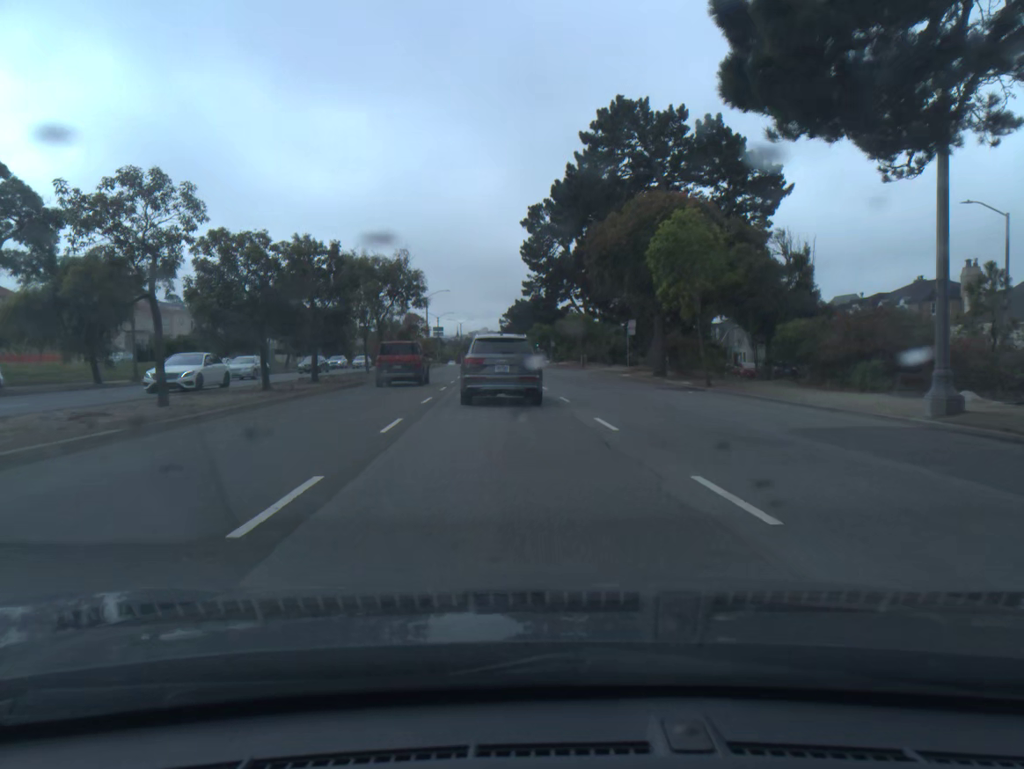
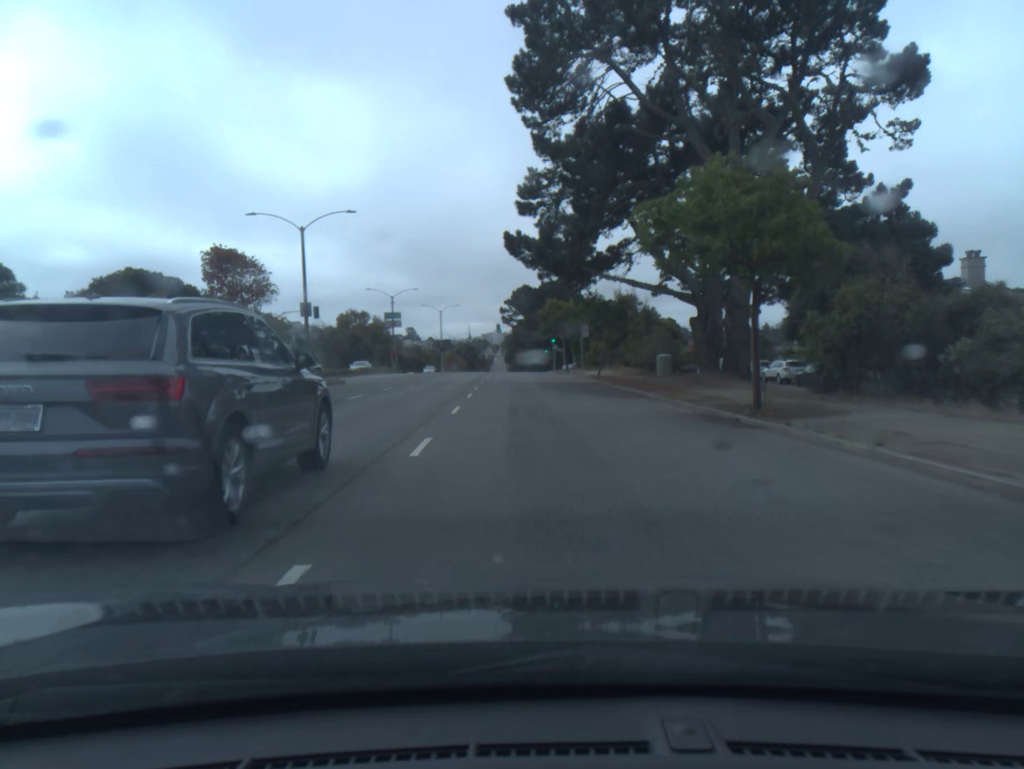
(+0.1, +53.6) m; -1°
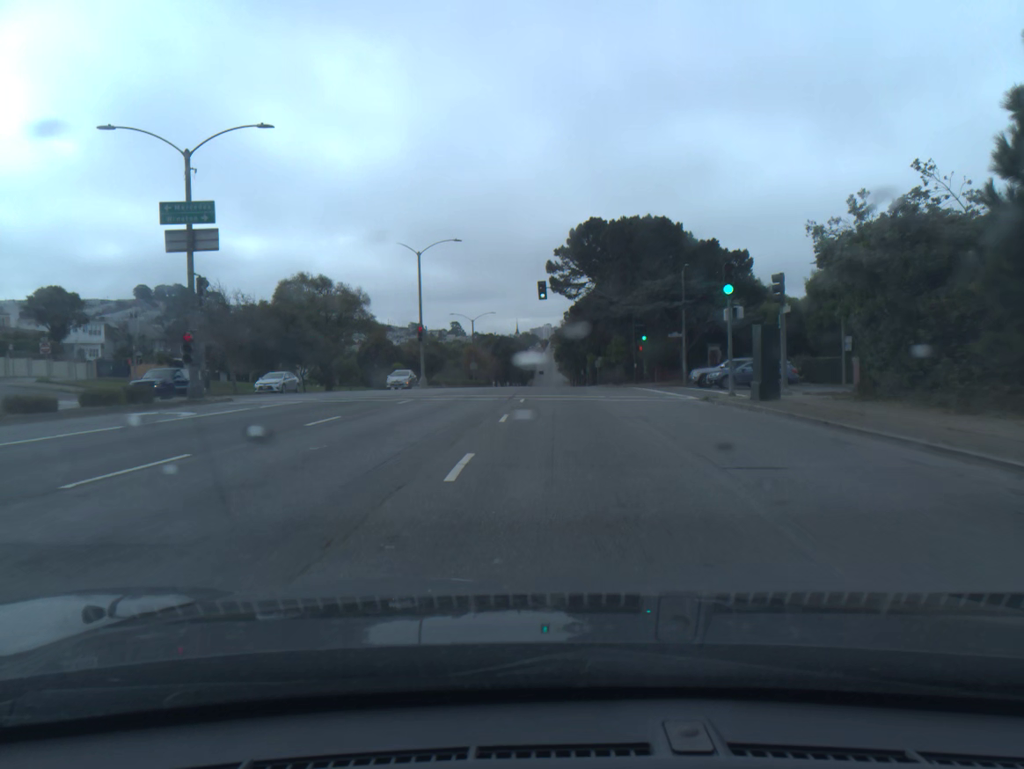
(-2.4, +60.6) m; -4°
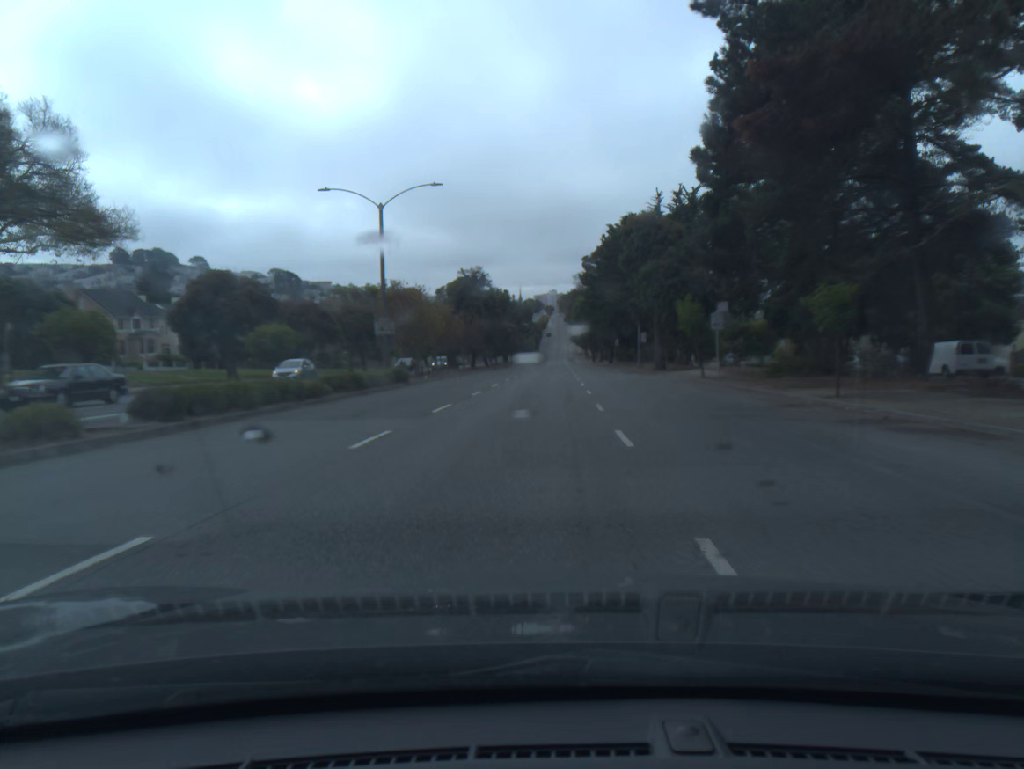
(-0.5, +61.0) m; 0°
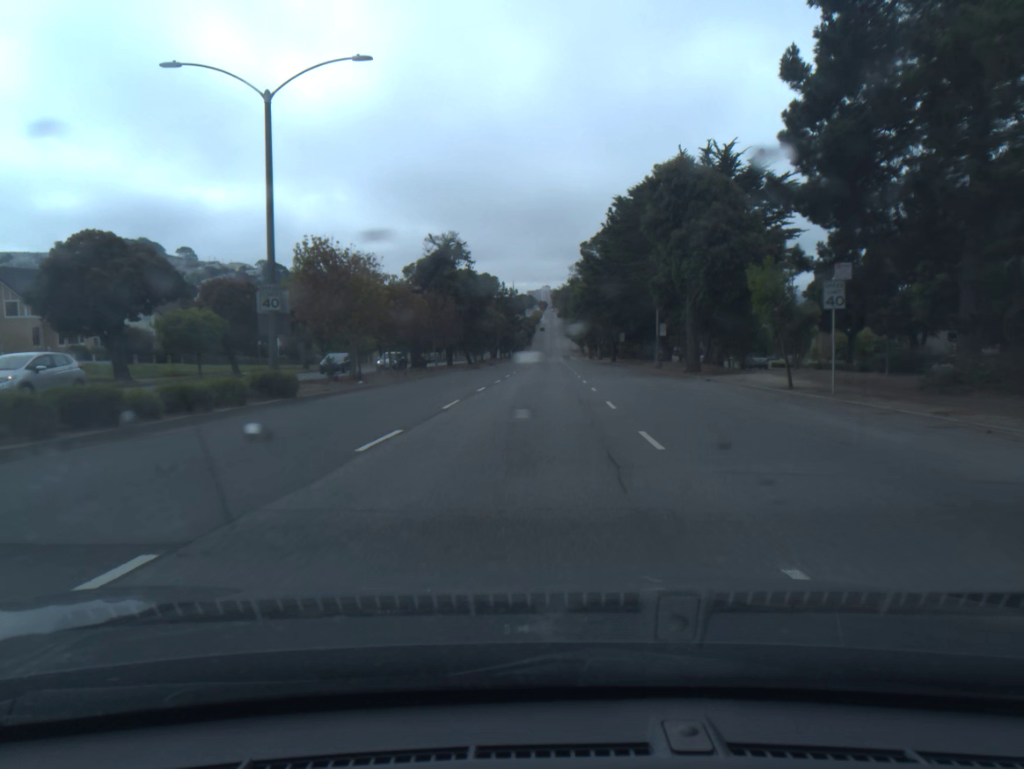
(0.0, +15.1) m; 0°
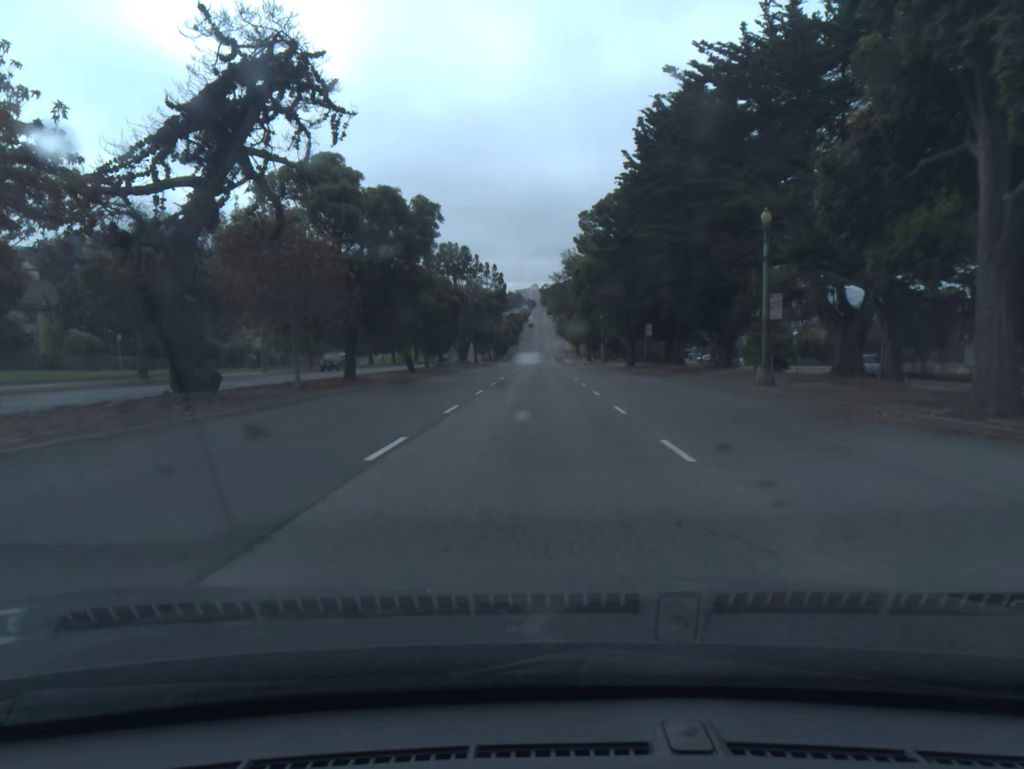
(+0.2, +30.3) m; +1°
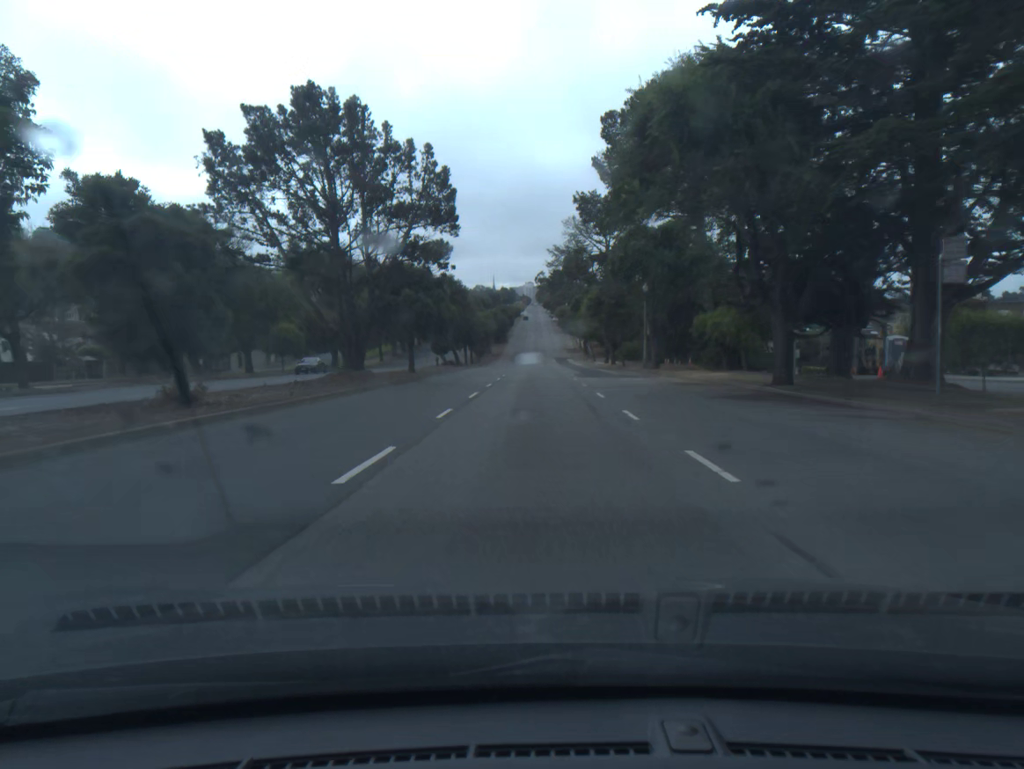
(+0.2, +45.6) m; 0°
